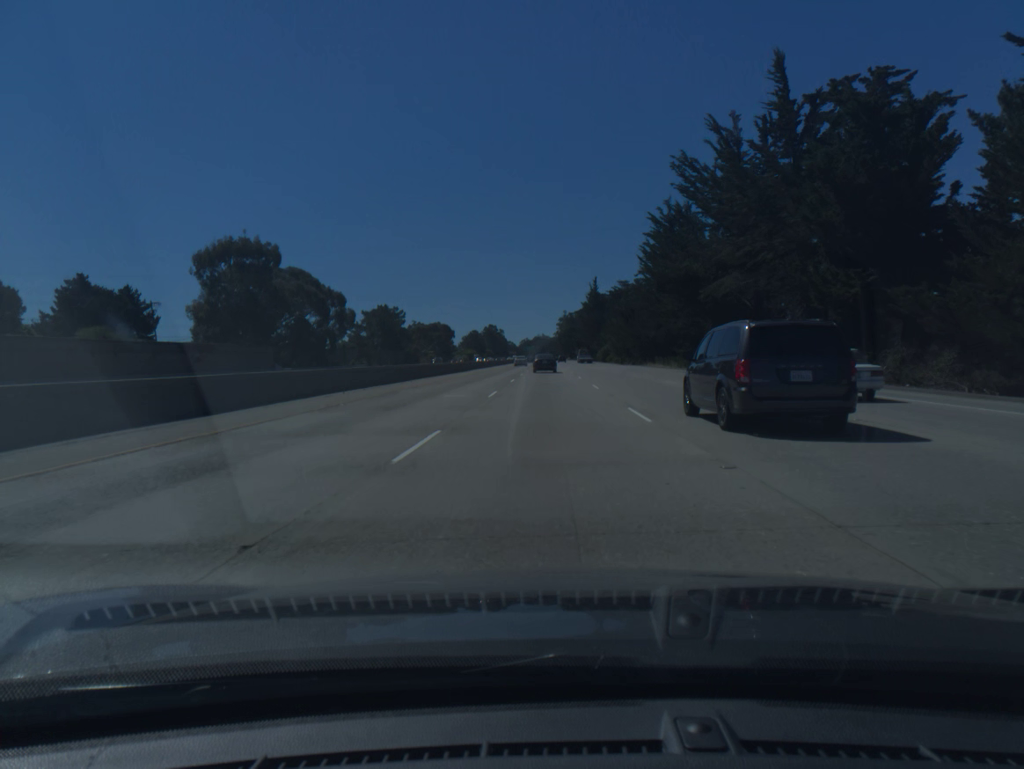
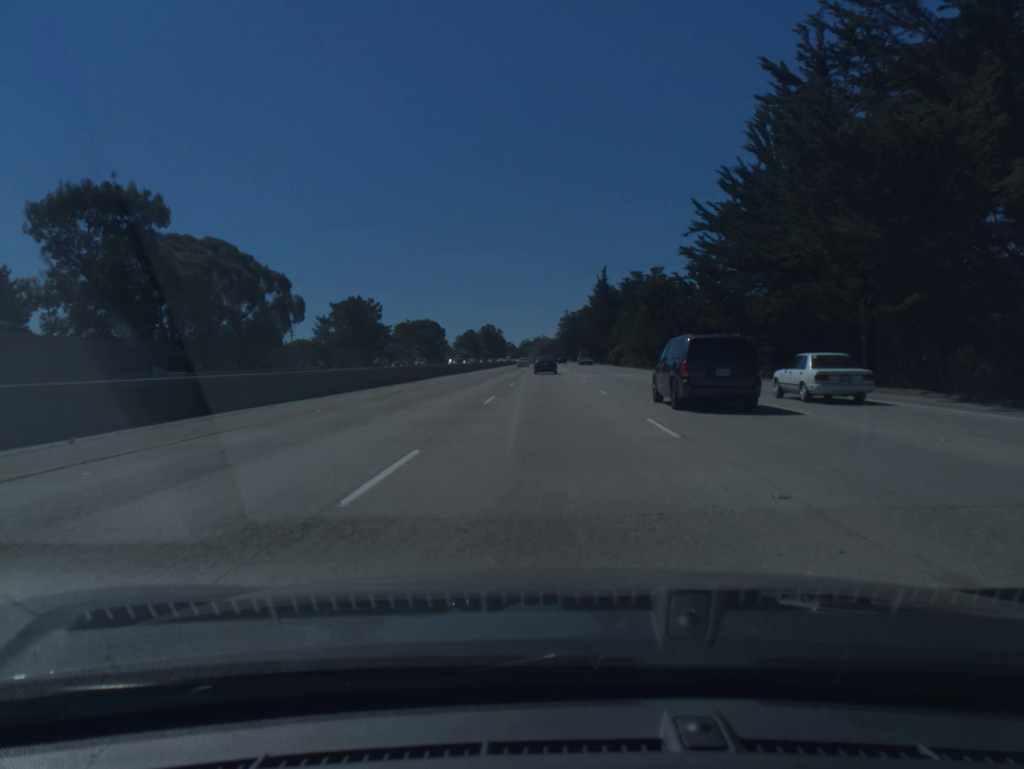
(0.0, +31.6) m; 0°
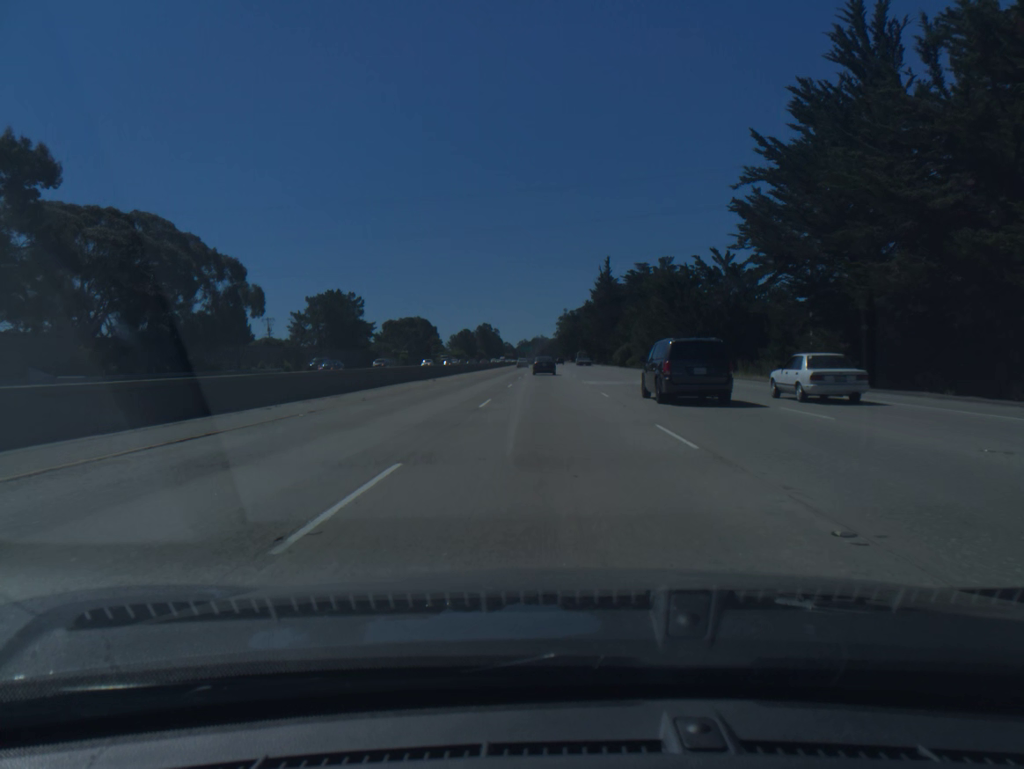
(0.0, +15.8) m; 0°
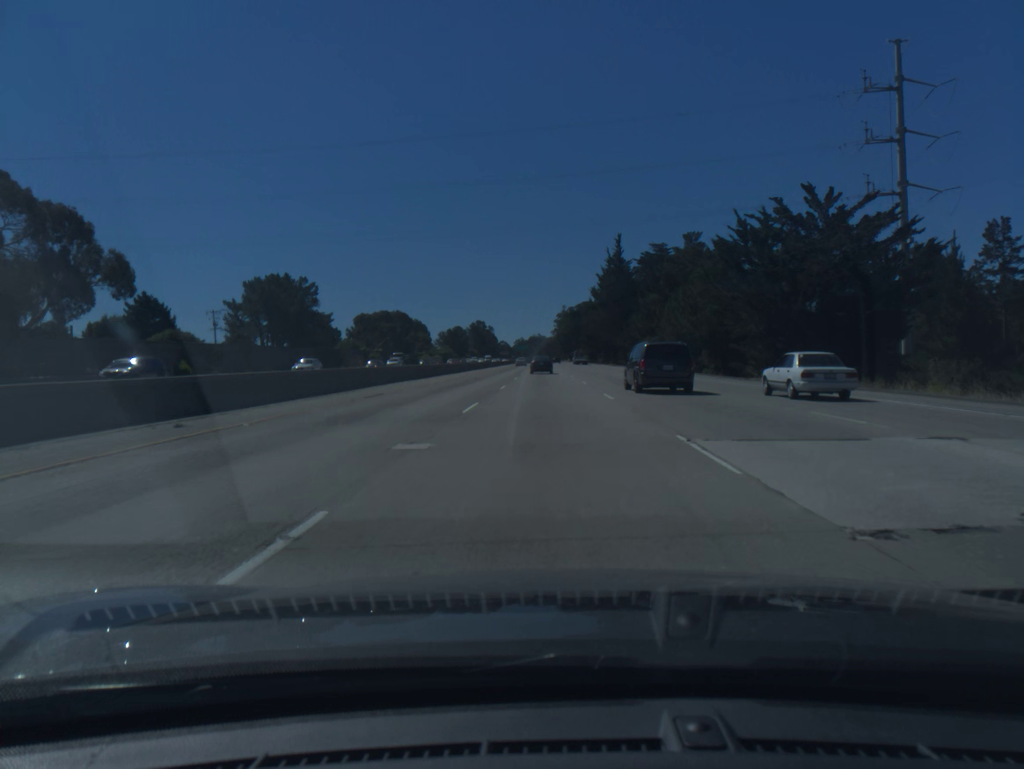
(+0.1, +31.8) m; 0°
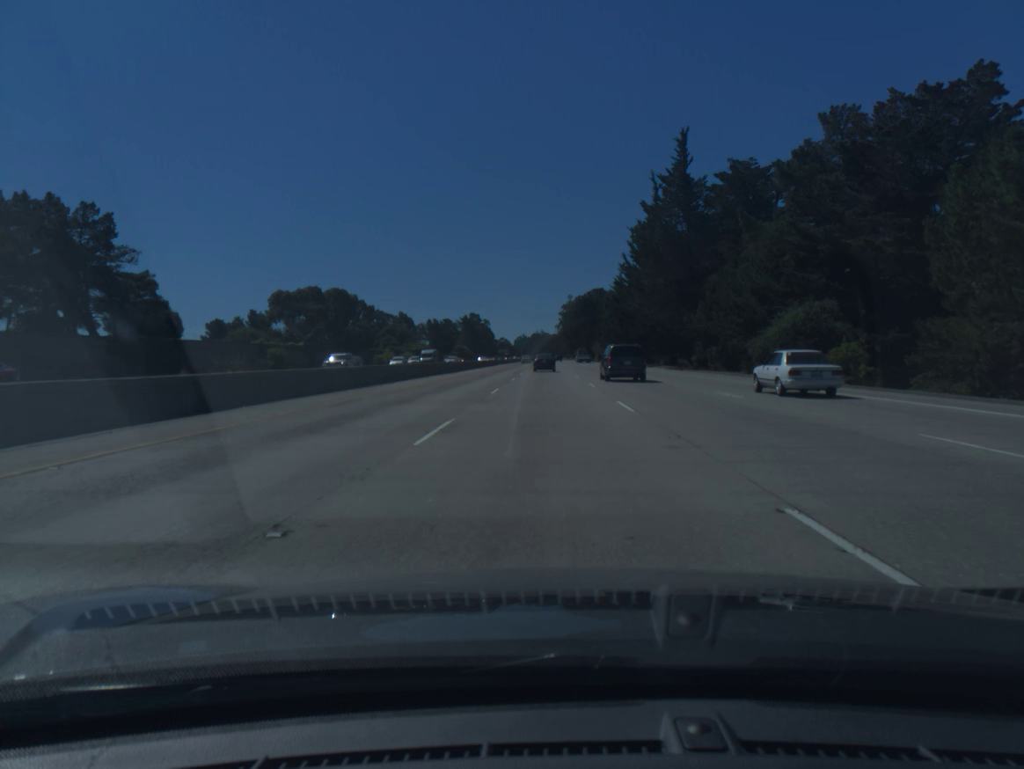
(0.0, +63.9) m; 0°
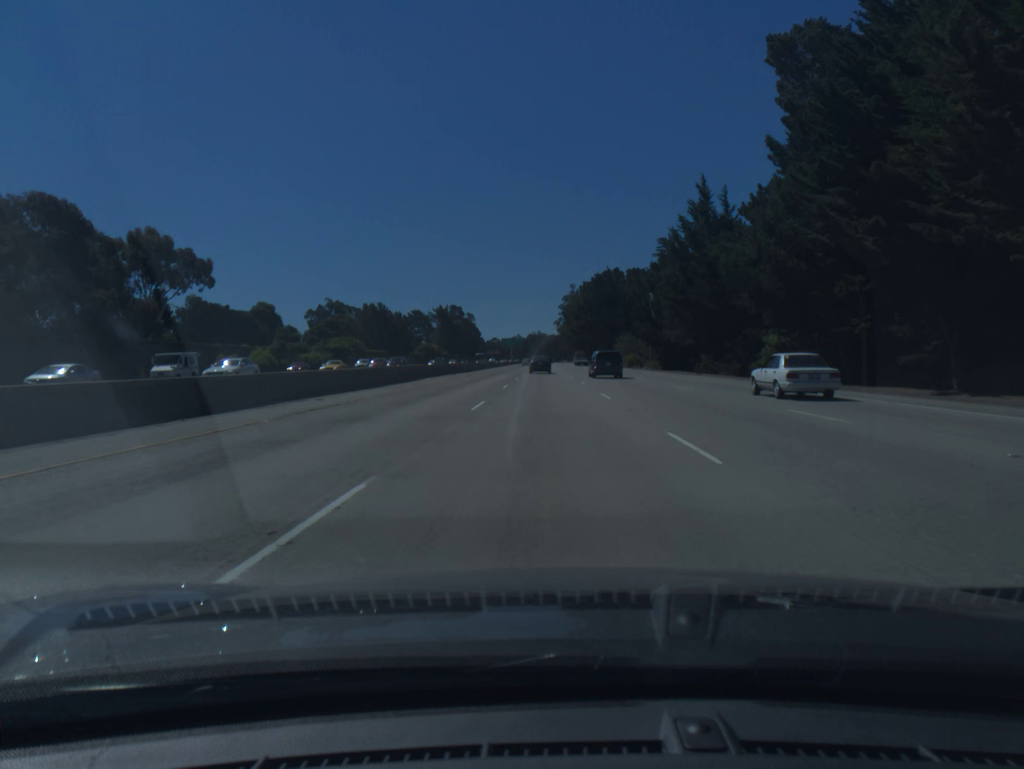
(+0.1, +80.7) m; 0°
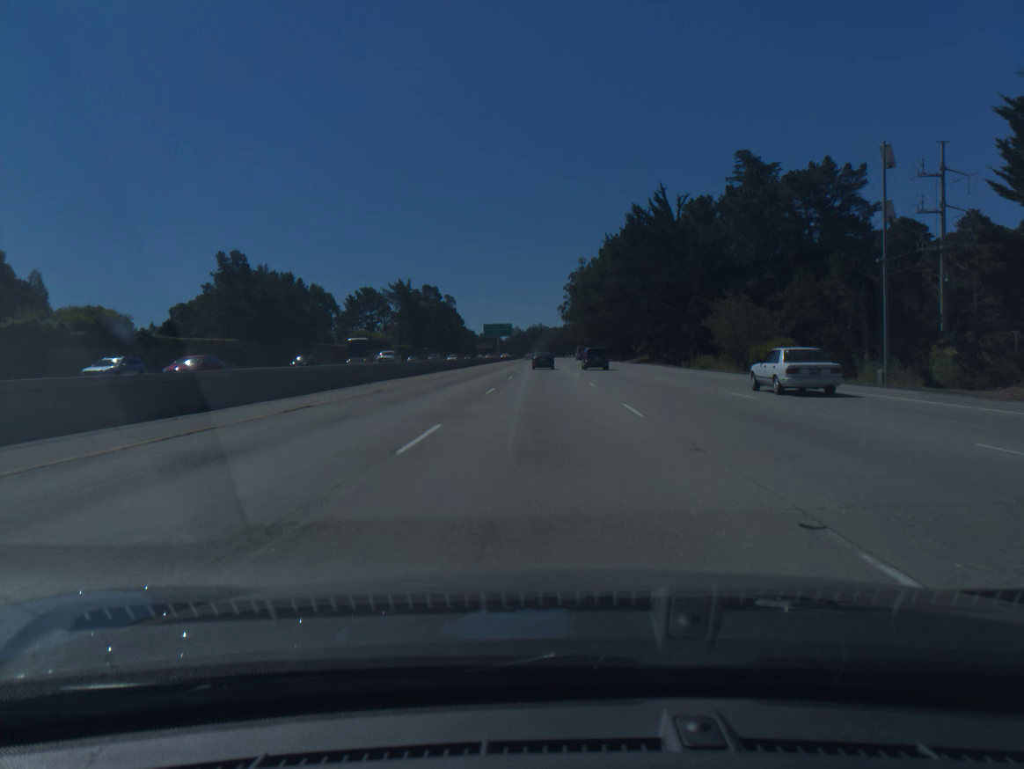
(-0.1, +81.5) m; 0°
